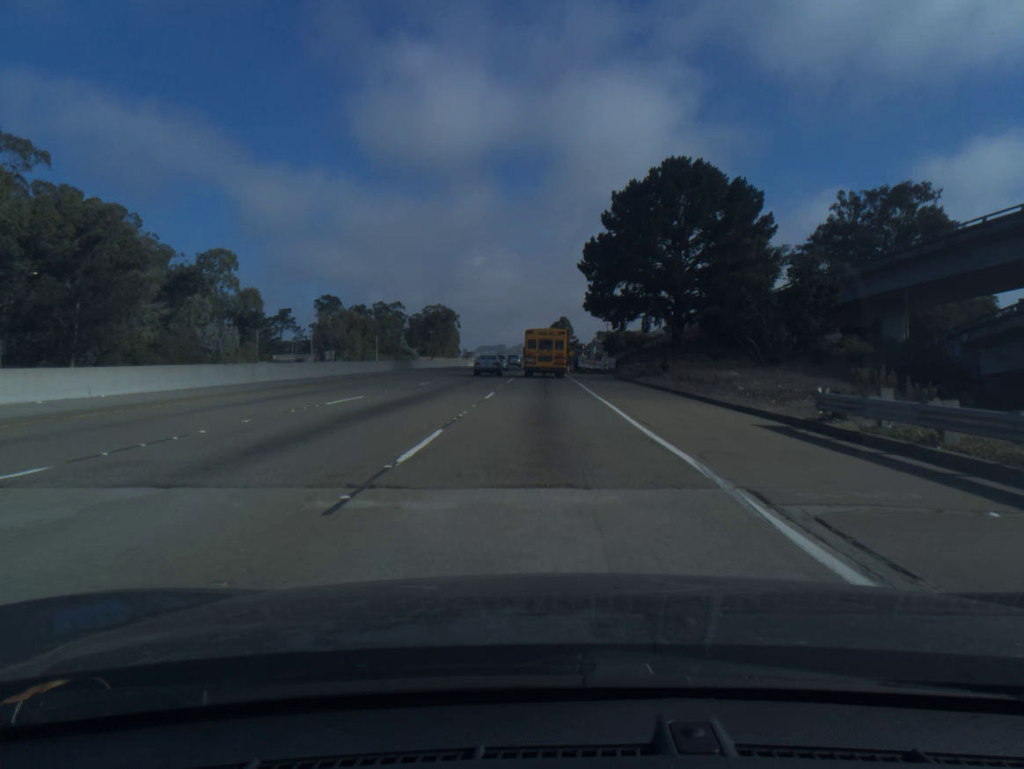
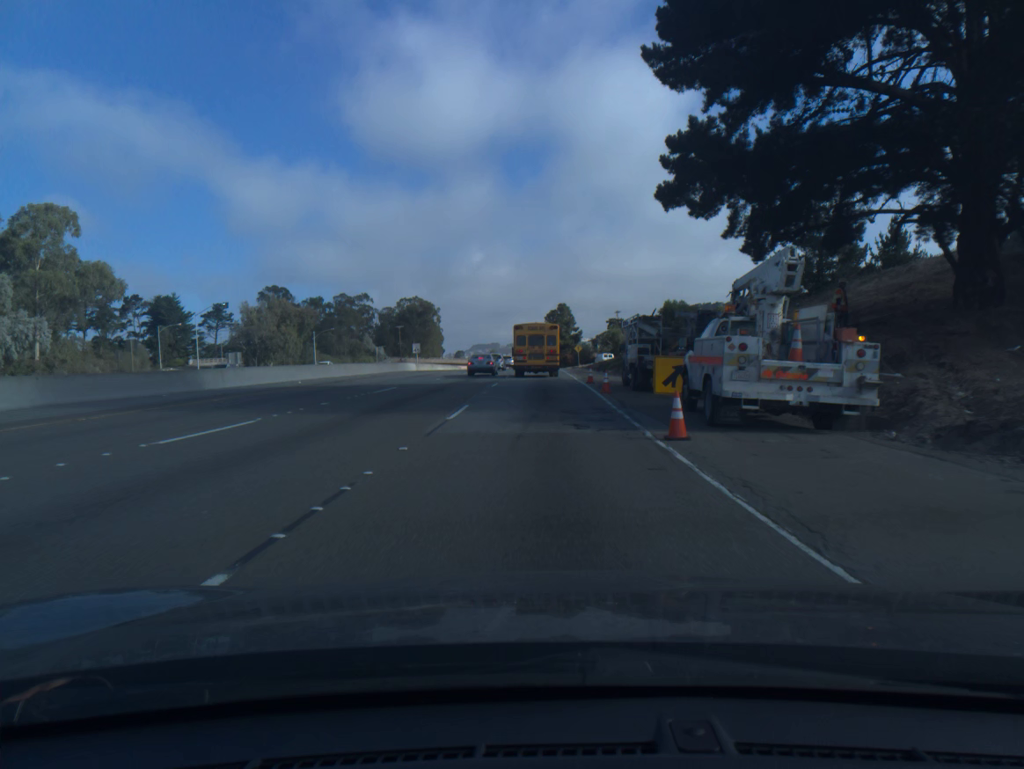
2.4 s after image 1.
(+0.1, +52.7) m; 0°
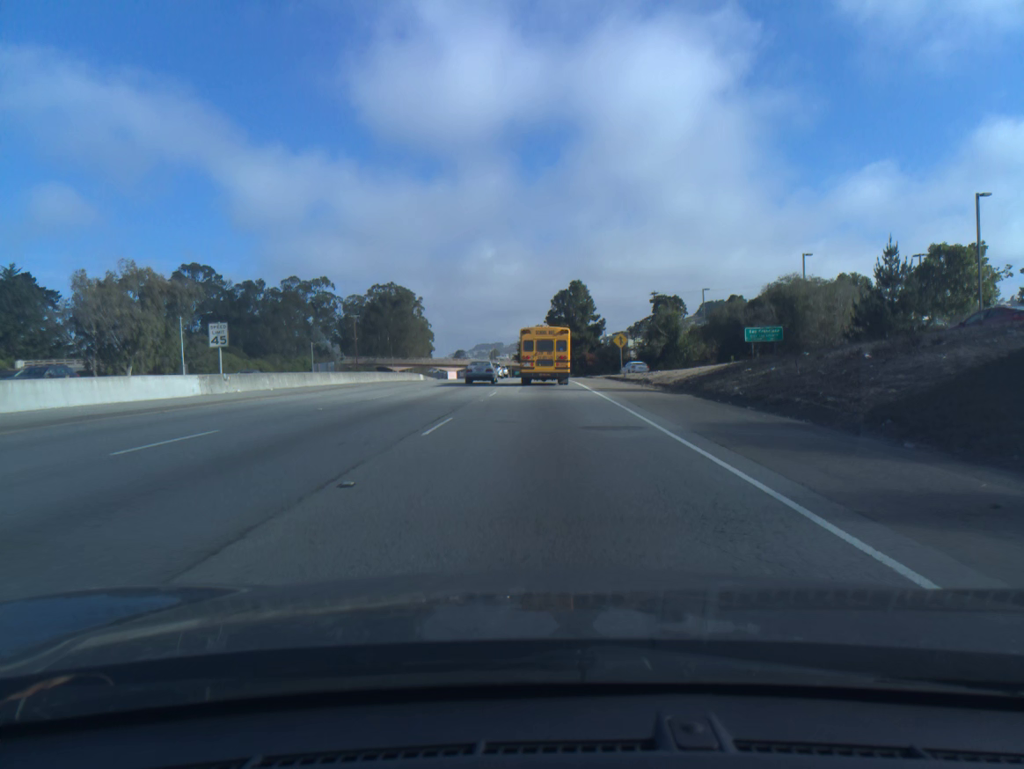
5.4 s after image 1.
(-0.1, +60.8) m; 0°
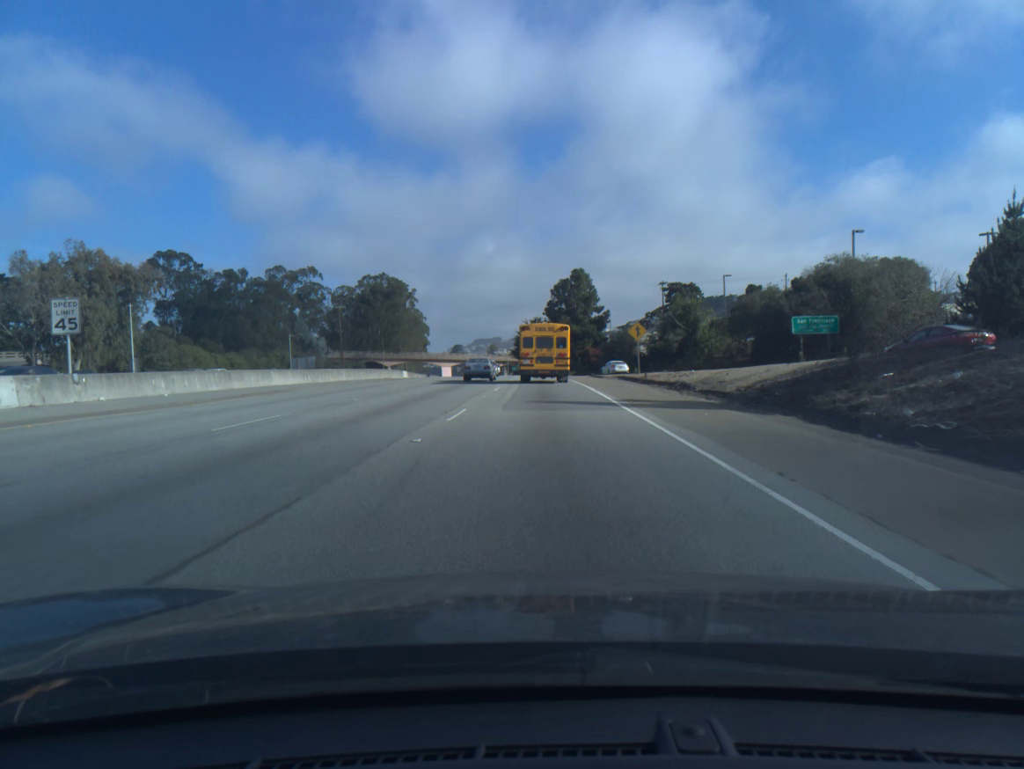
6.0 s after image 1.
(0.0, +11.7) m; 0°
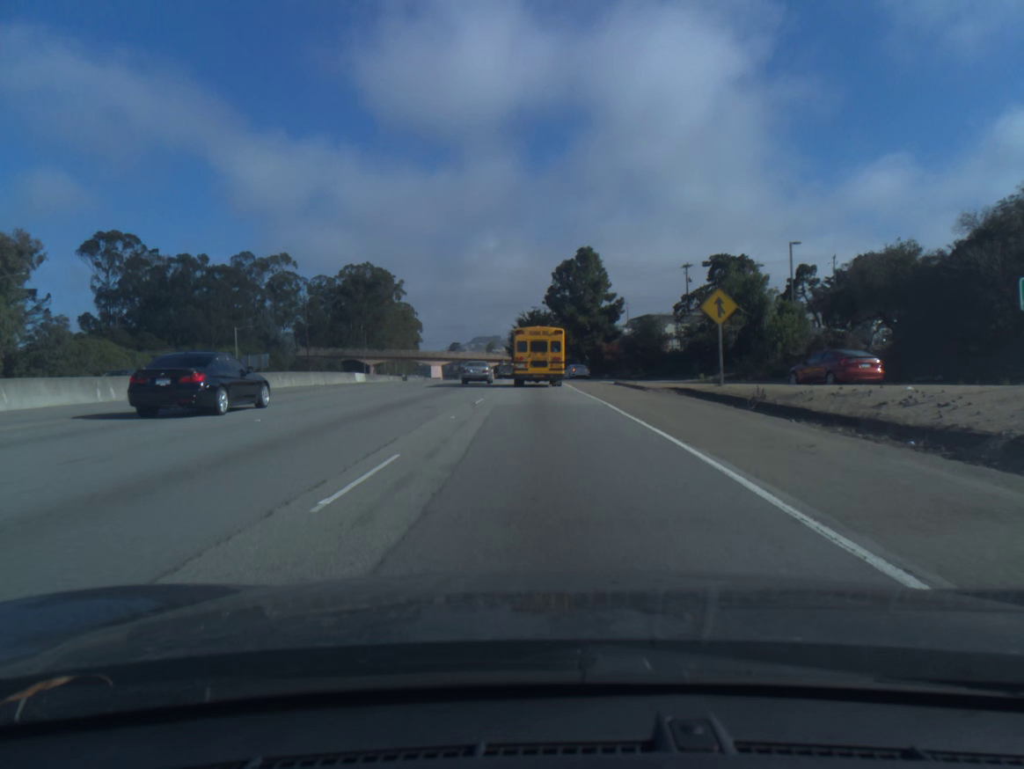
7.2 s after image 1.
(0.0, +23.1) m; 0°
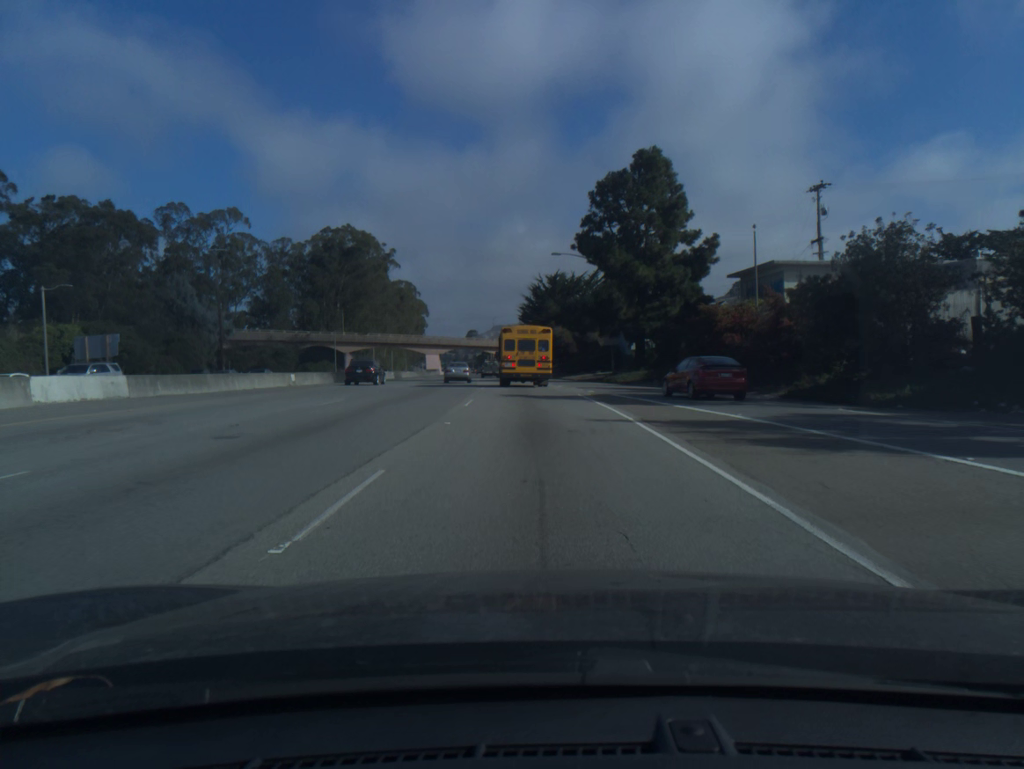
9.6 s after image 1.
(-0.5, +45.5) m; -2°
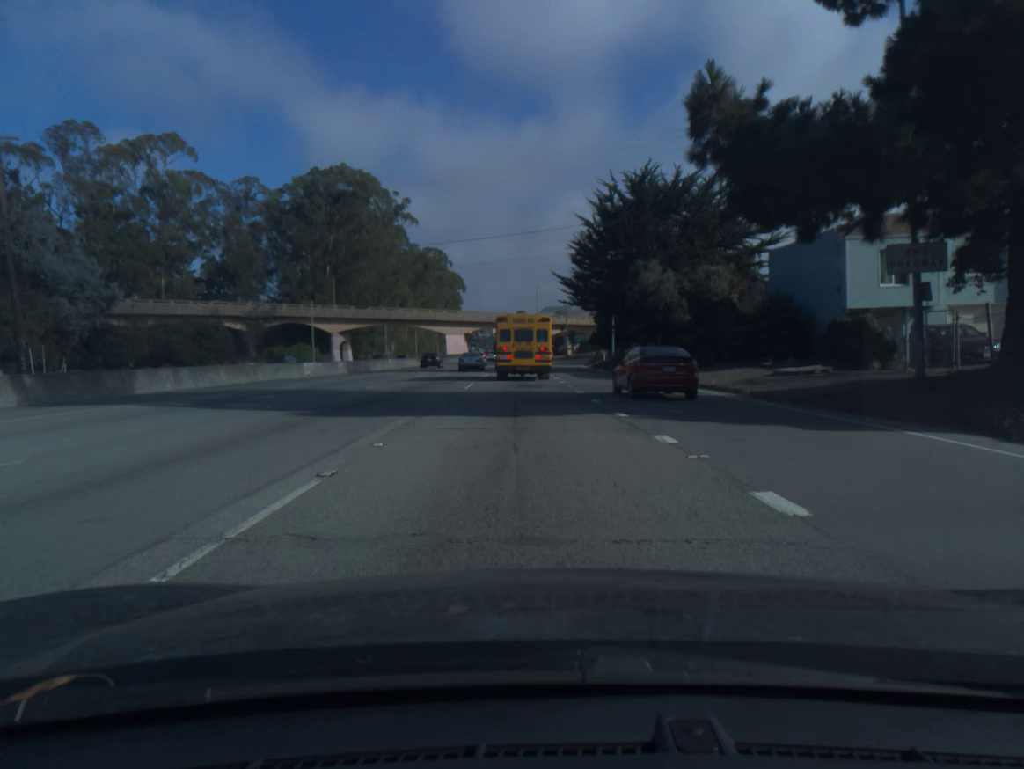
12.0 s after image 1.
(-1.3, +44.8) m; -4°
